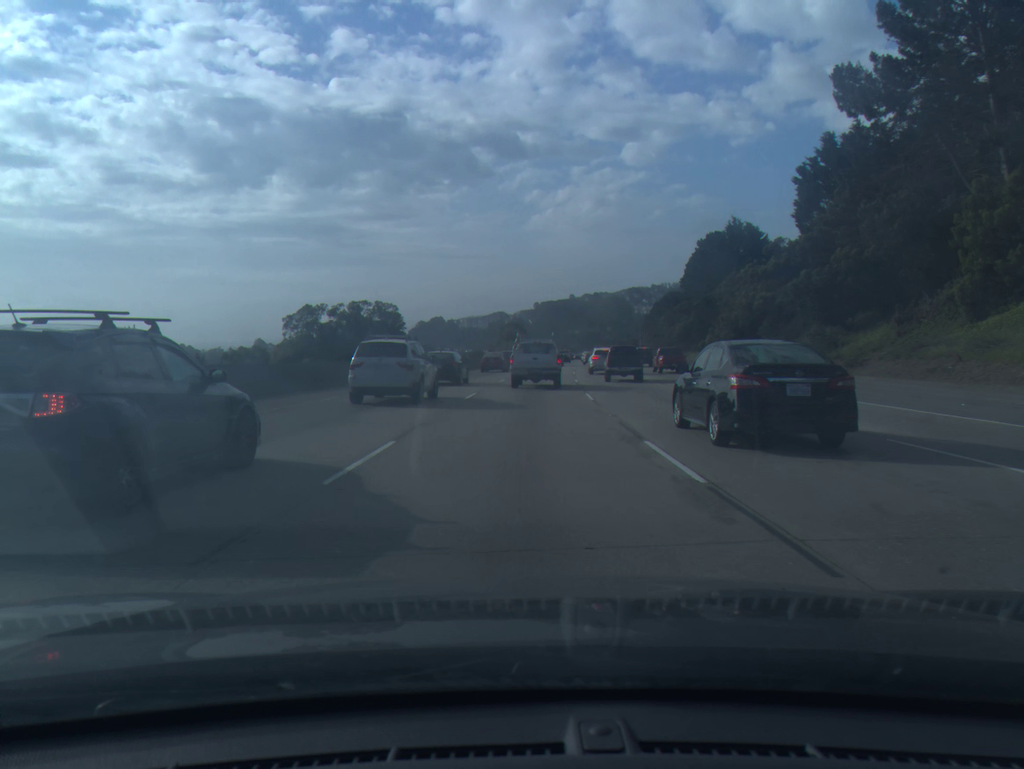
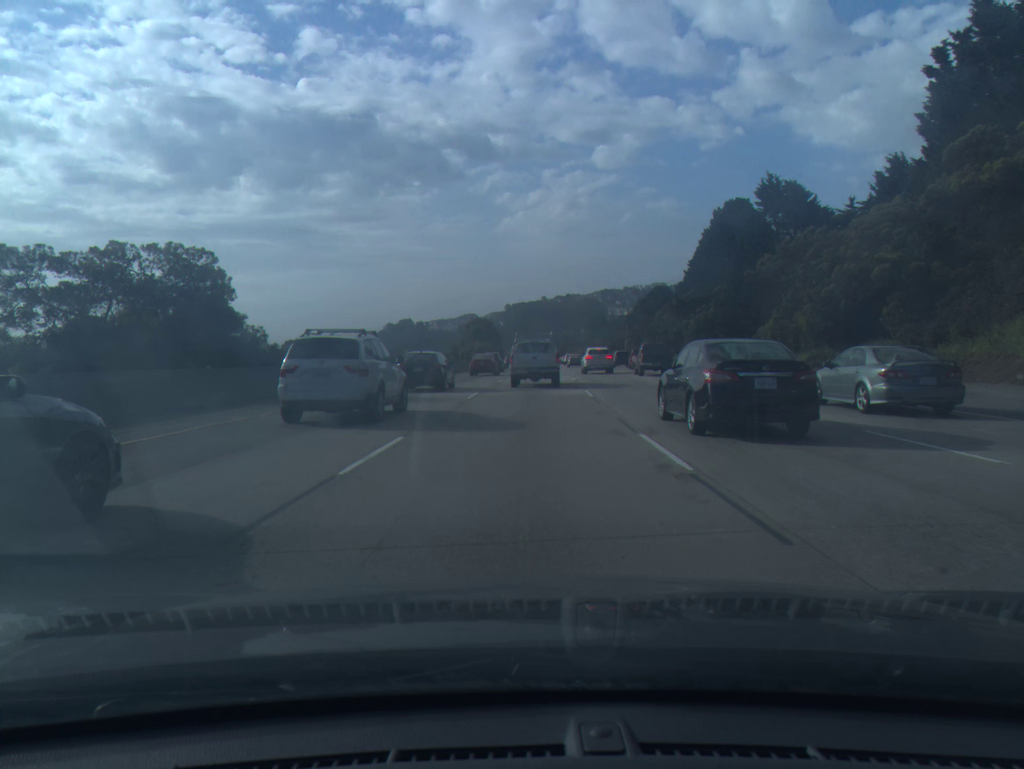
(+0.5, +28.5) m; +2°
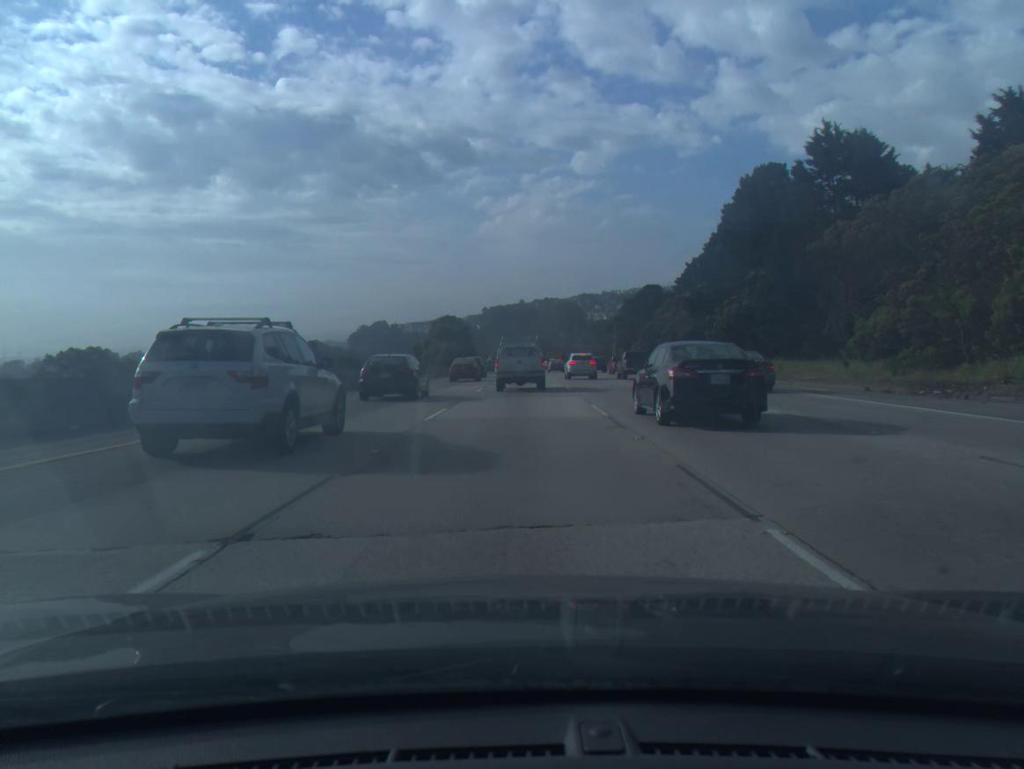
(+0.3, +21.6) m; +2°
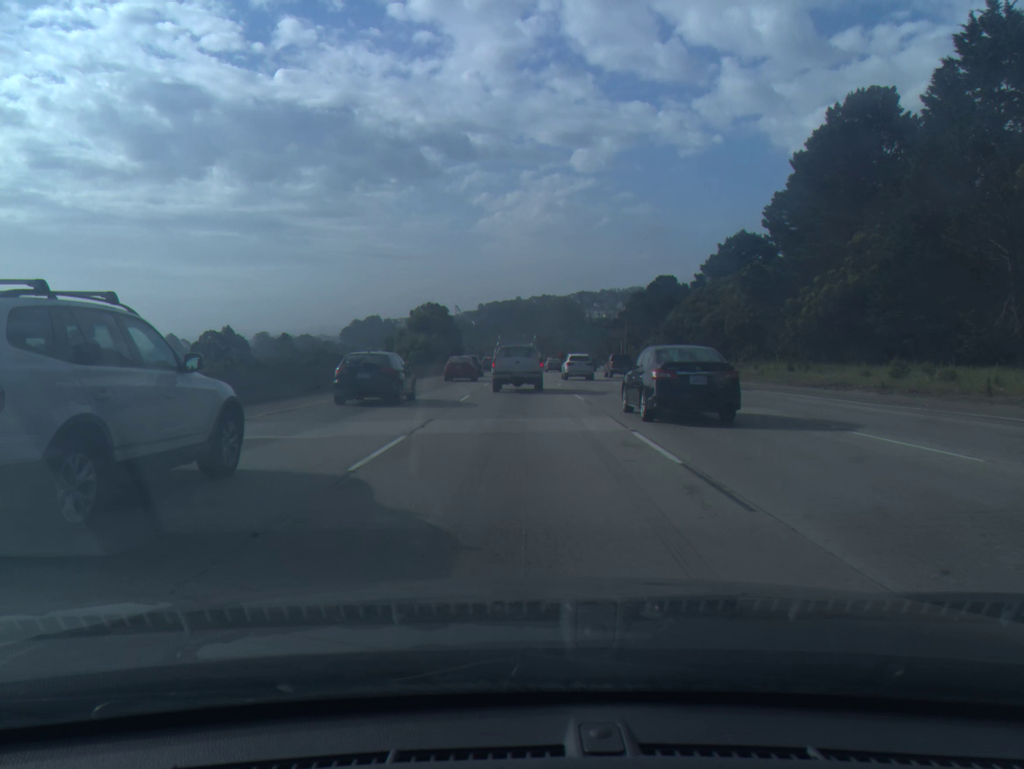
(0.0, +21.8) m; 0°
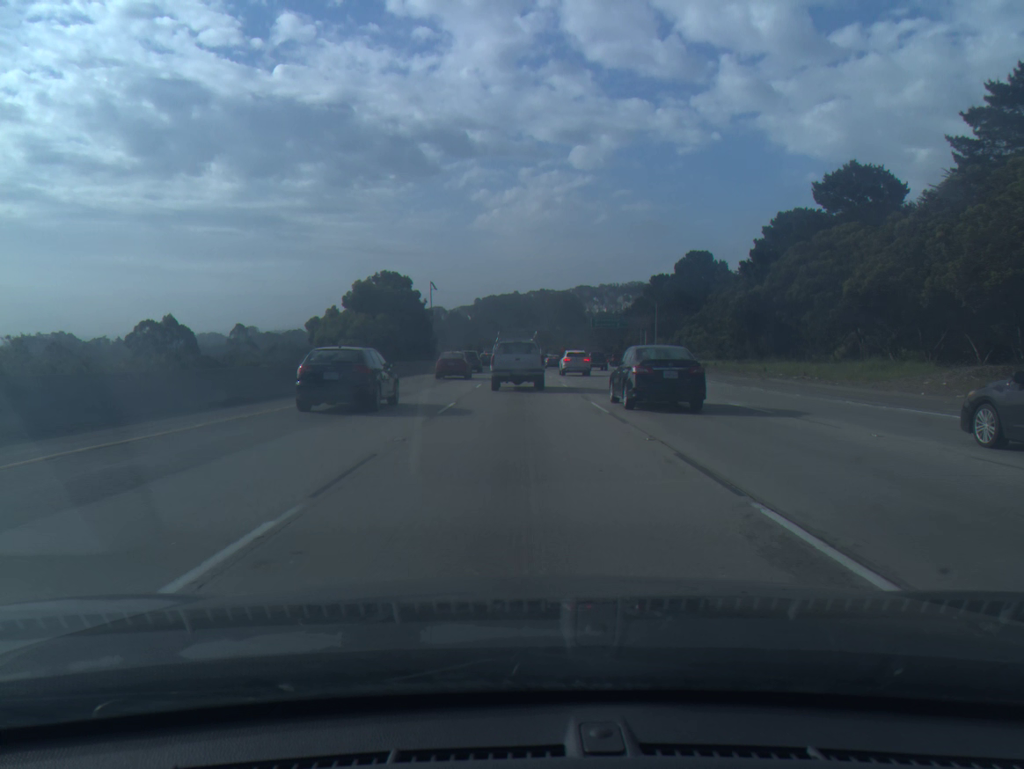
(+0.1, +35.9) m; 0°
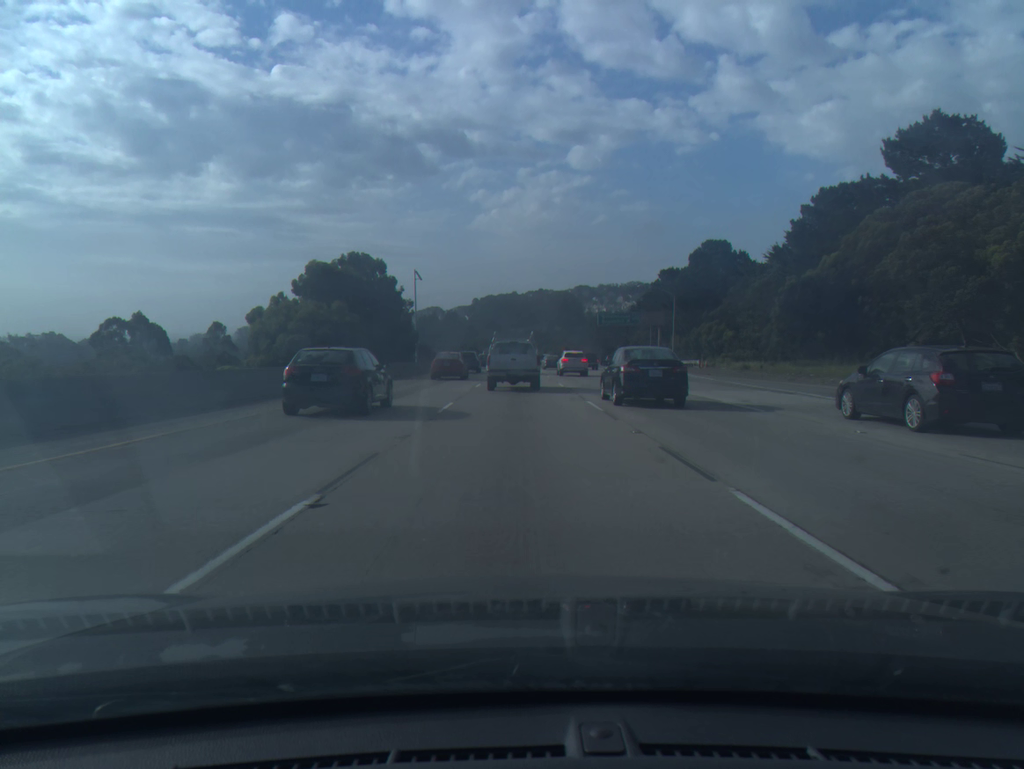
(0.0, +14.1) m; 0°
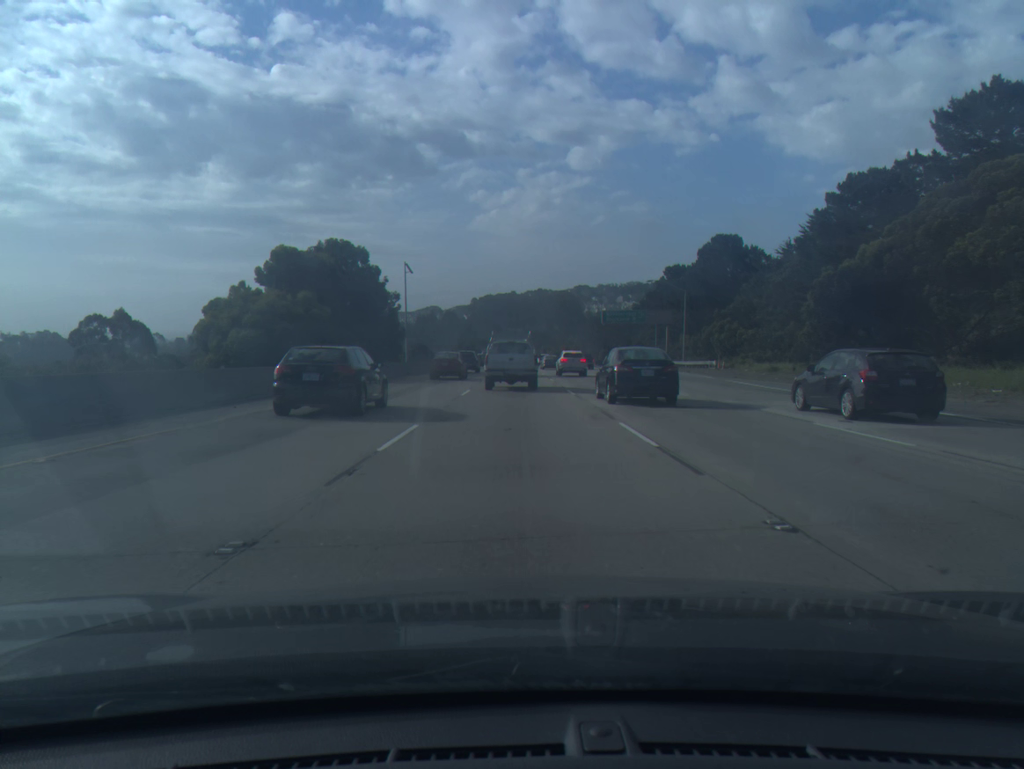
(0.0, +7.0) m; 0°
